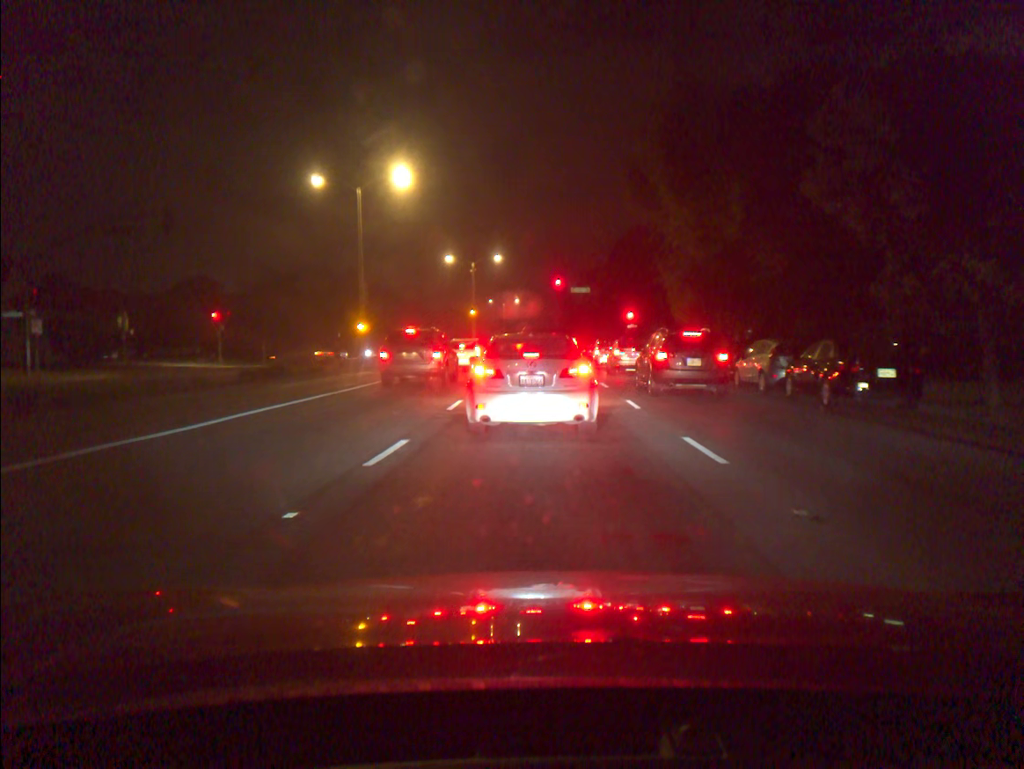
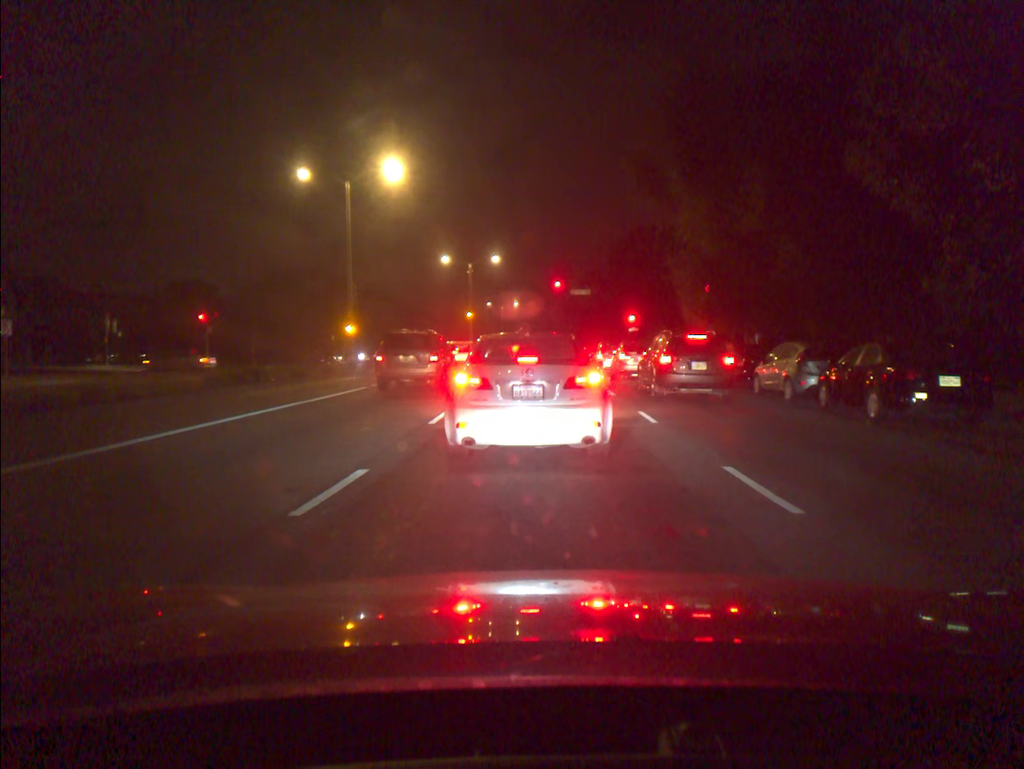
(0.0, +2.4) m; 0°
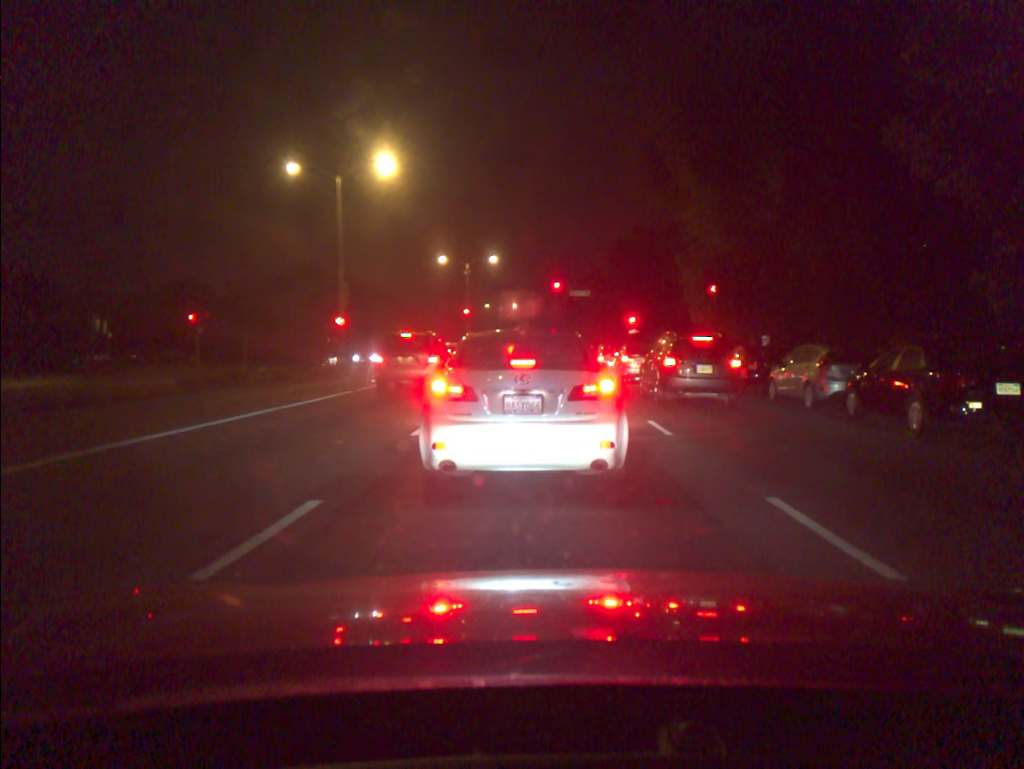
(0.0, +1.6) m; 0°
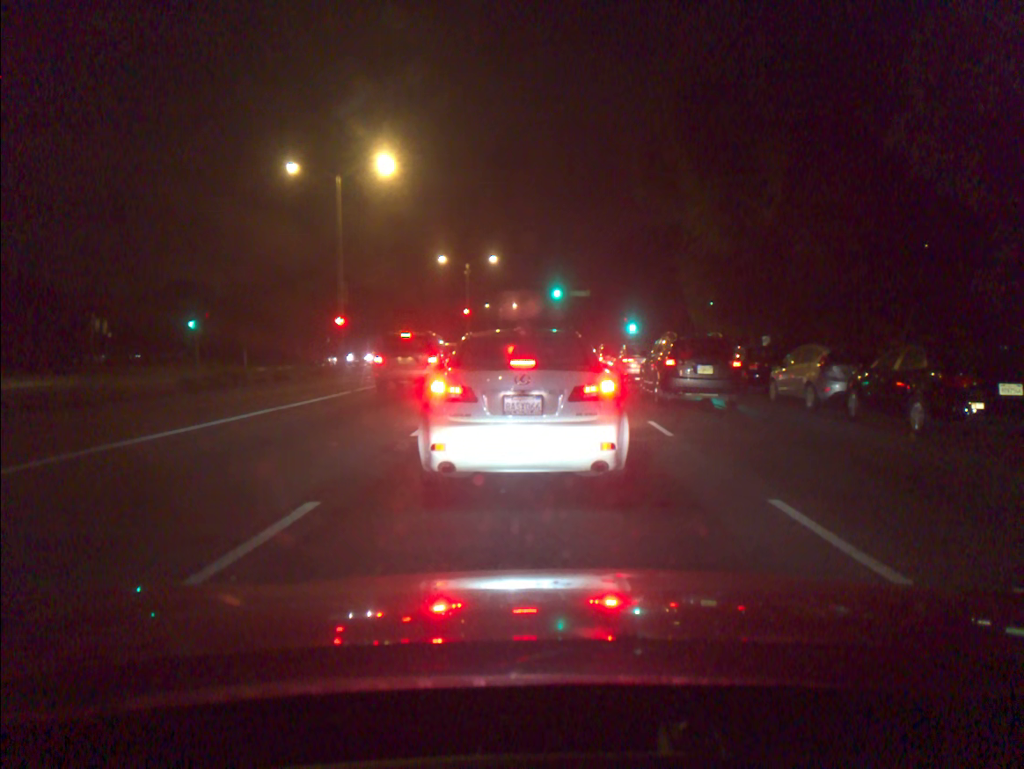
(0.0, +0.1) m; 0°
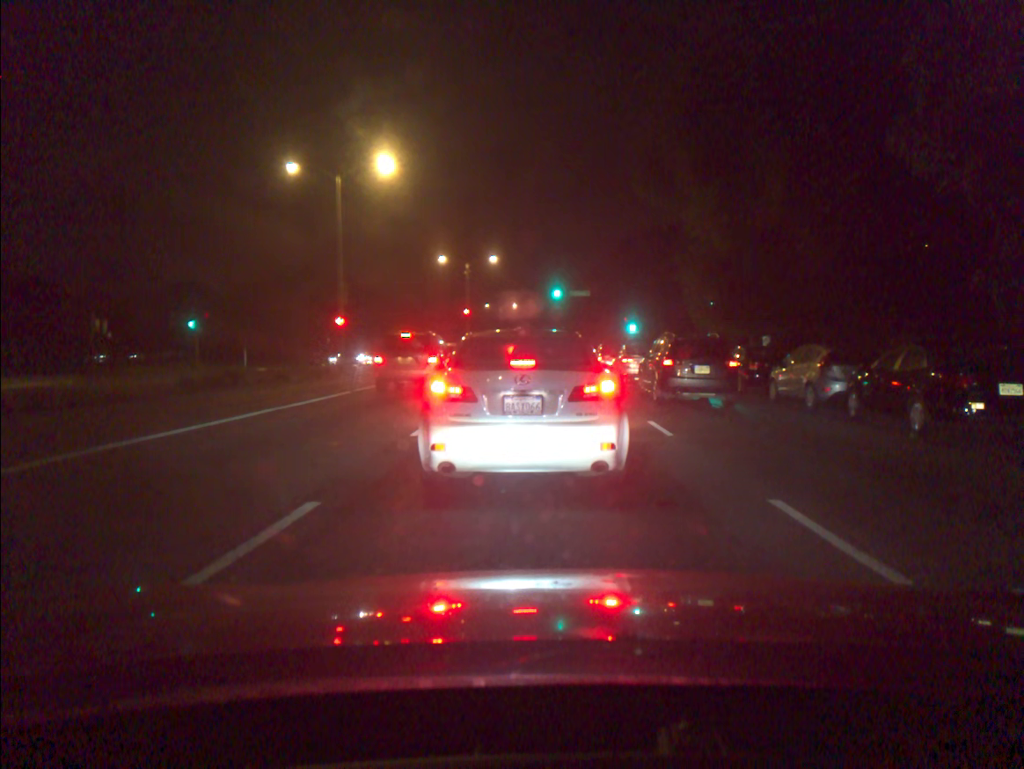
(0.0, 0.0) m; 0°
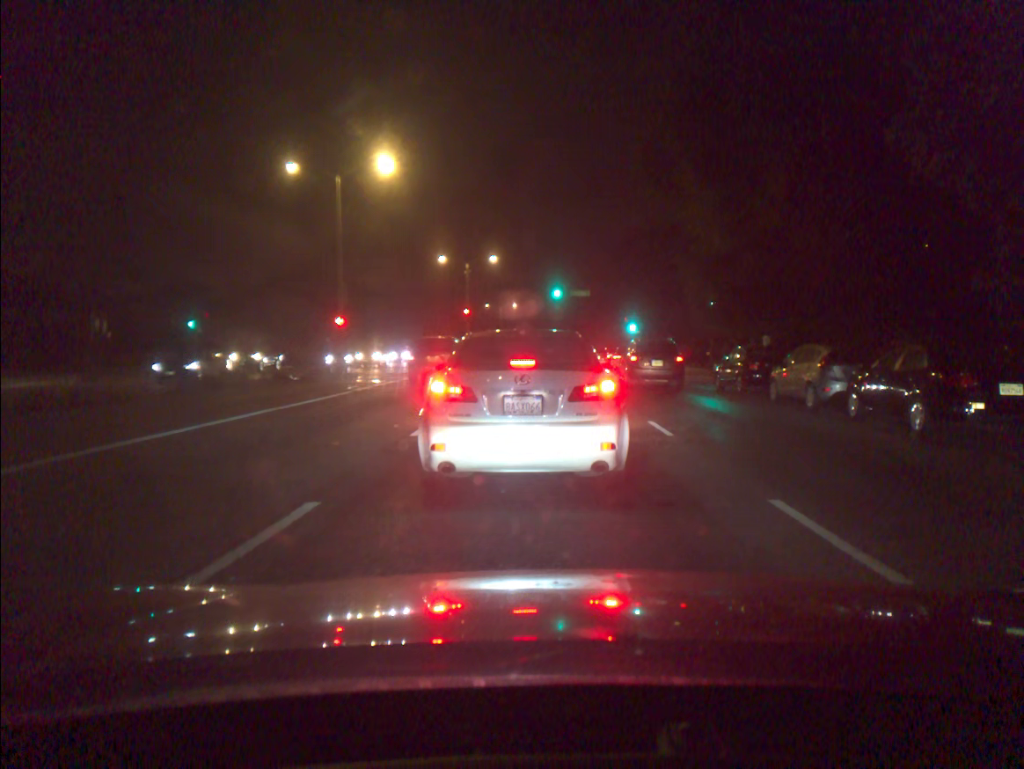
(0.0, 0.0) m; 0°
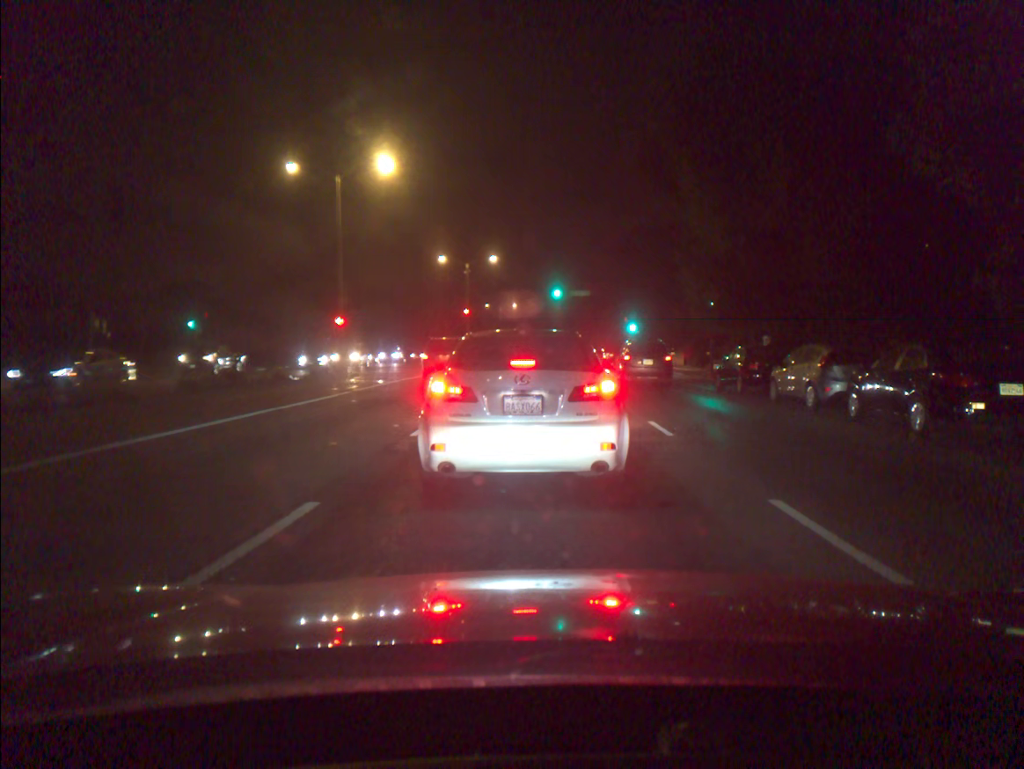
(0.0, 0.0) m; 0°
